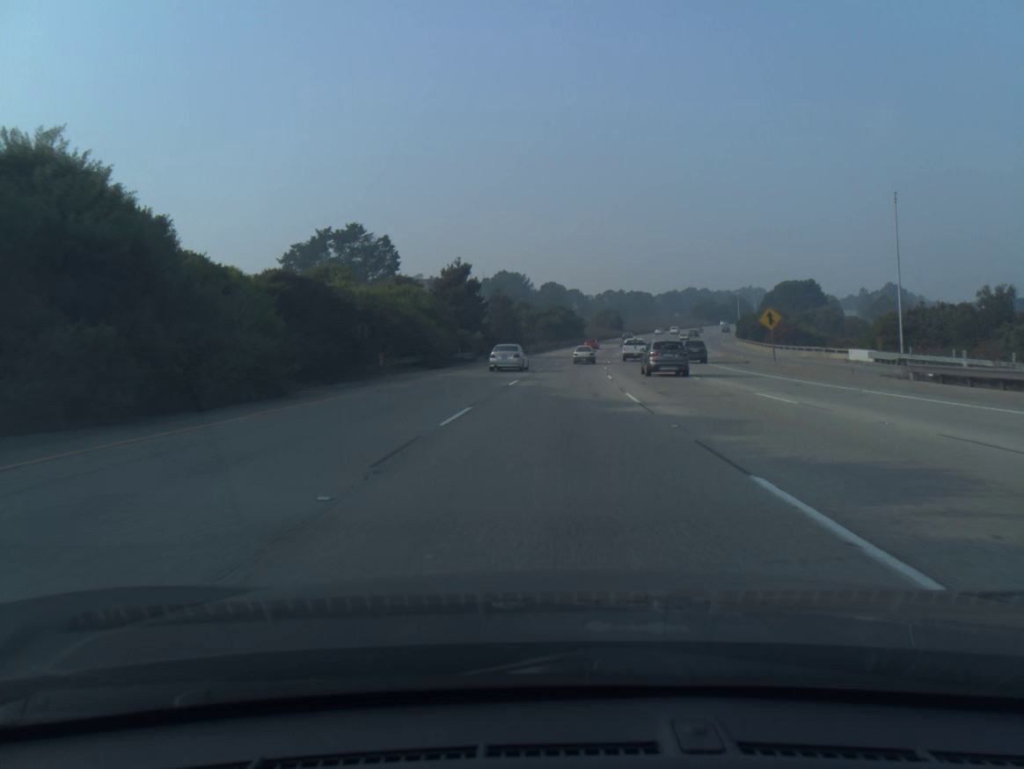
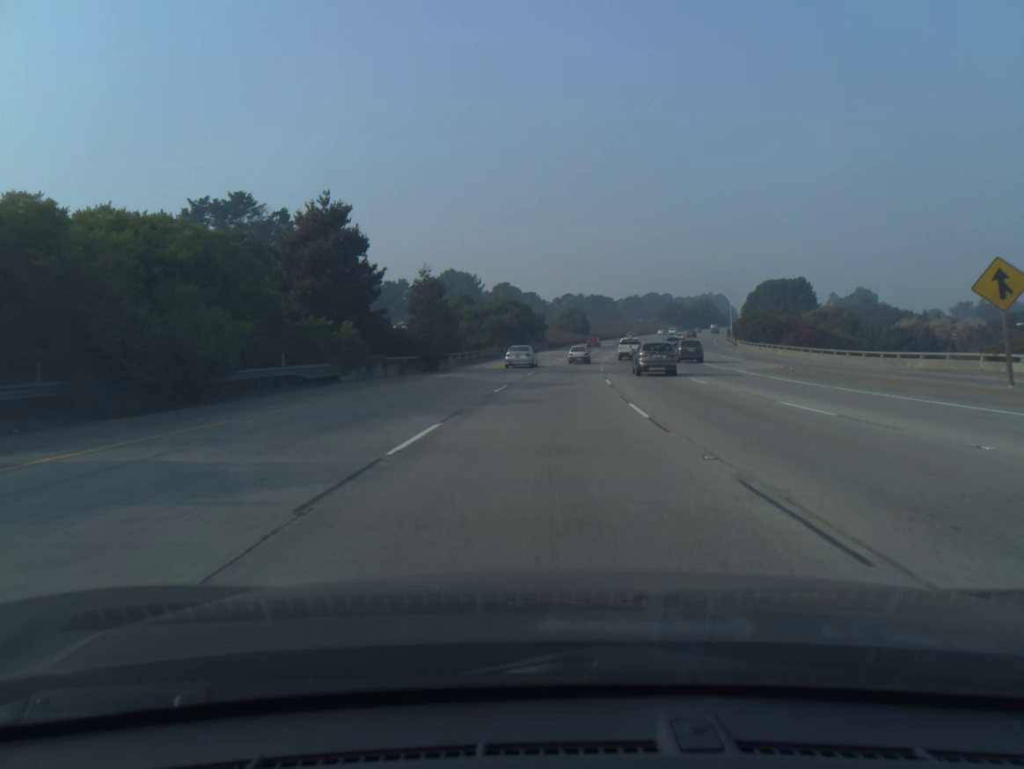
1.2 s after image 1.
(+0.9, +32.7) m; +3°
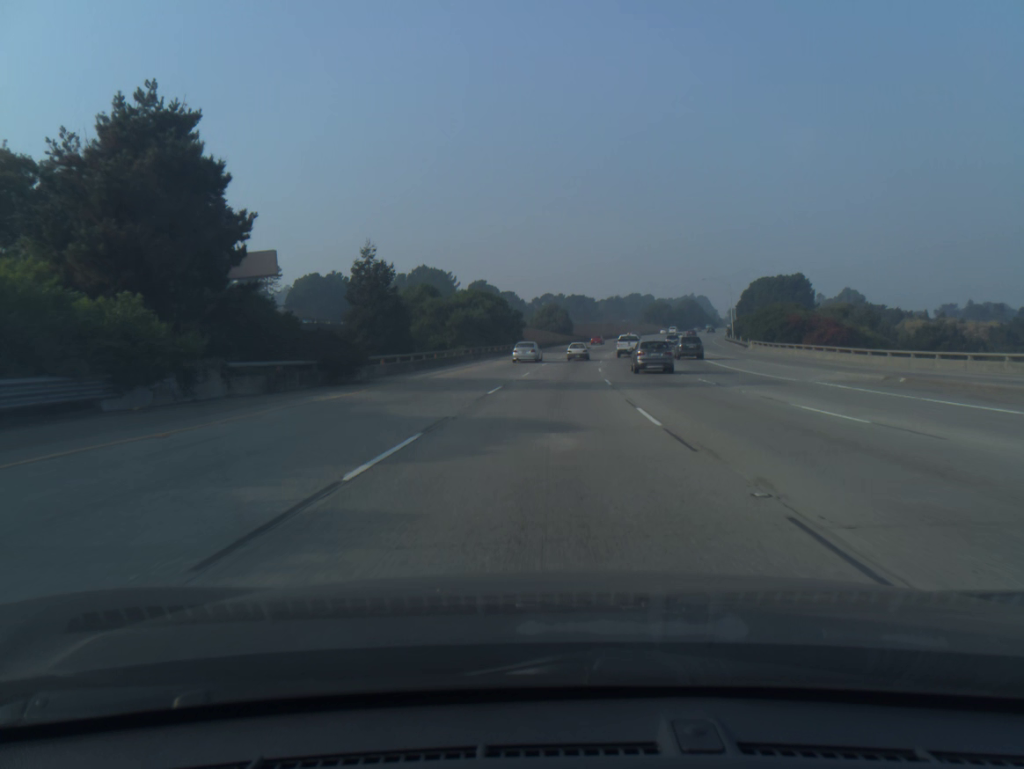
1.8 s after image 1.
(+0.2, +16.3) m; +1°
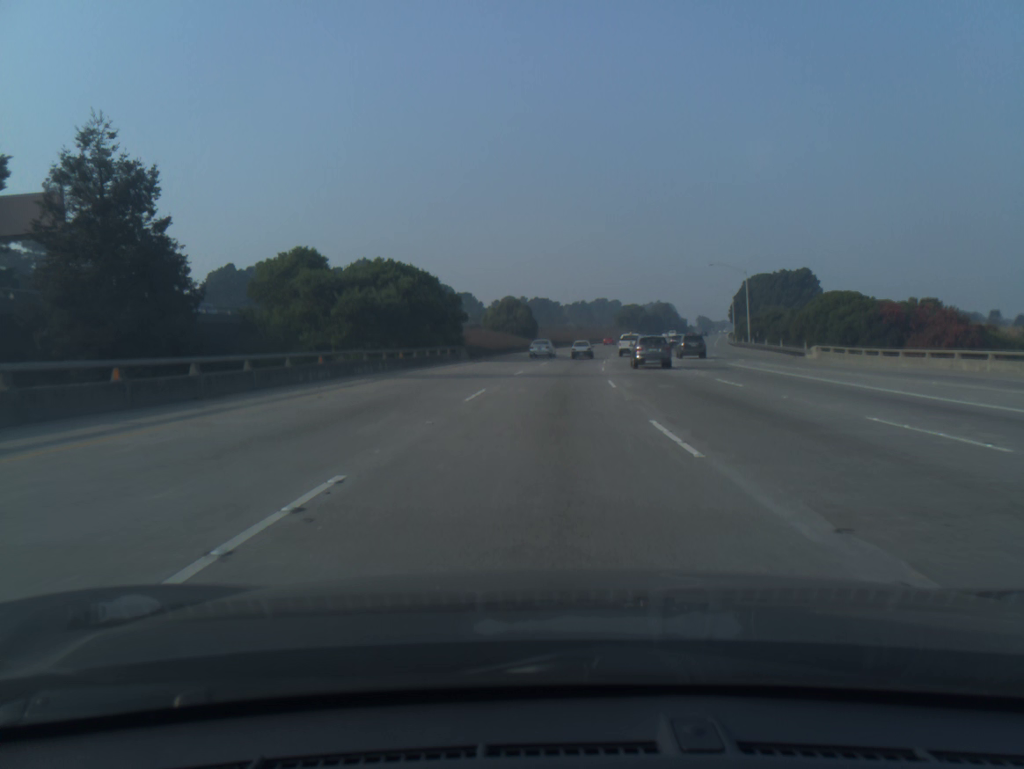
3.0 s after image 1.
(+0.8, +32.6) m; +3°
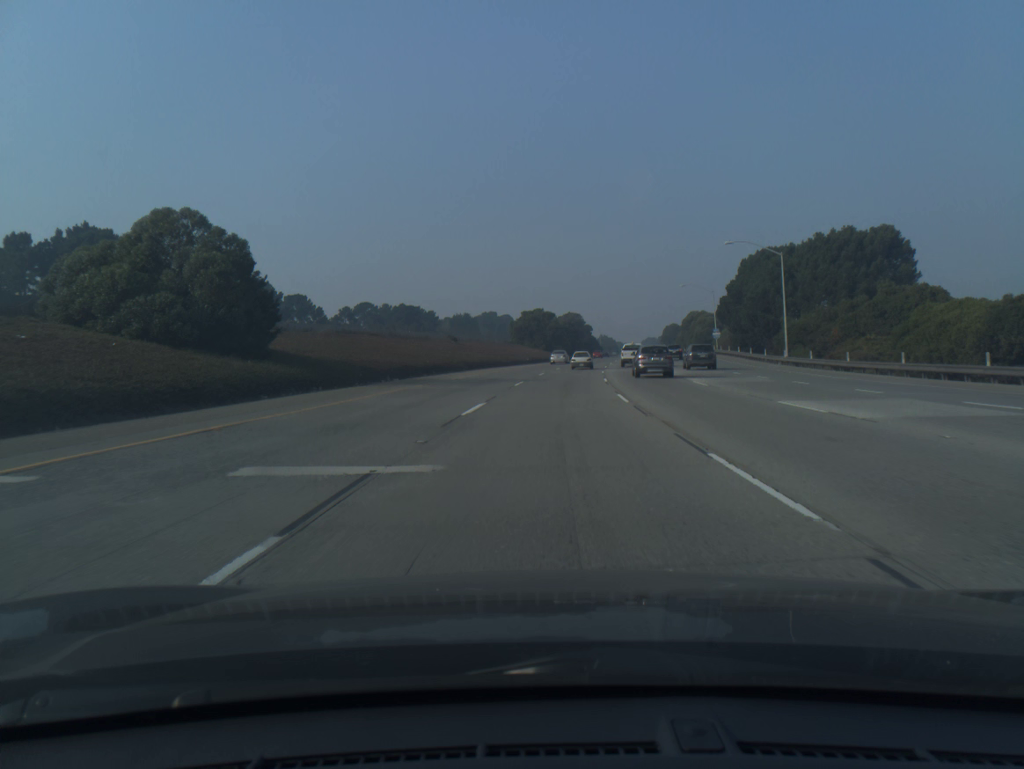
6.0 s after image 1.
(+5.5, +81.1) m; +8°
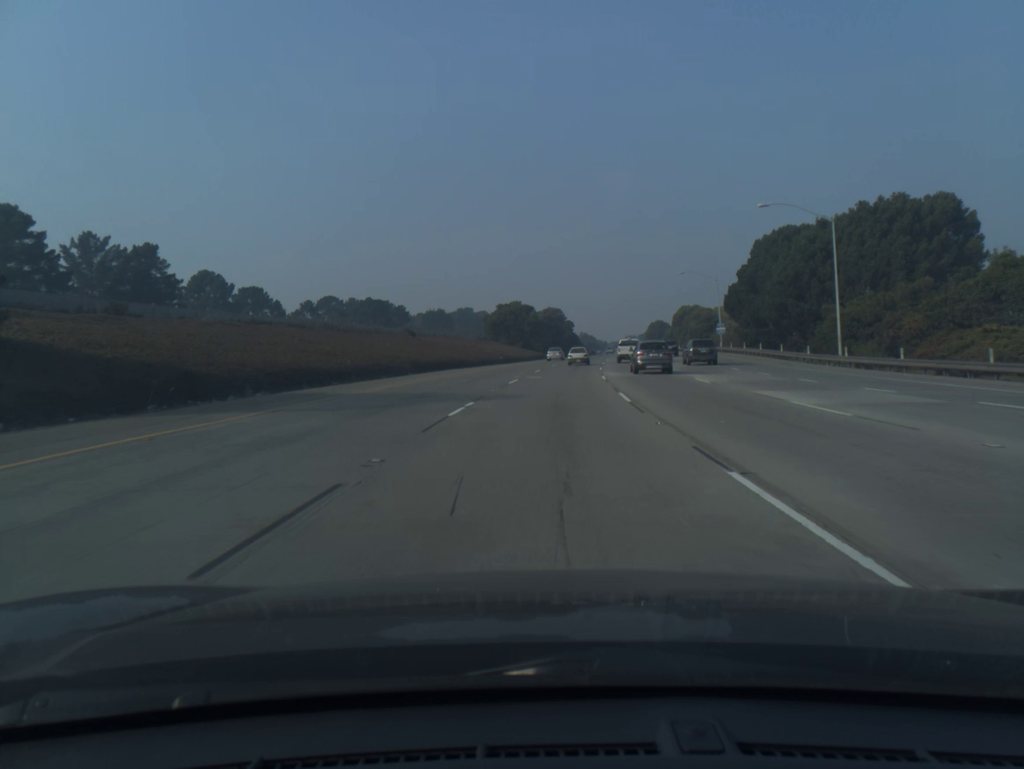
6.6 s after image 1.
(+0.2, +16.2) m; +2°
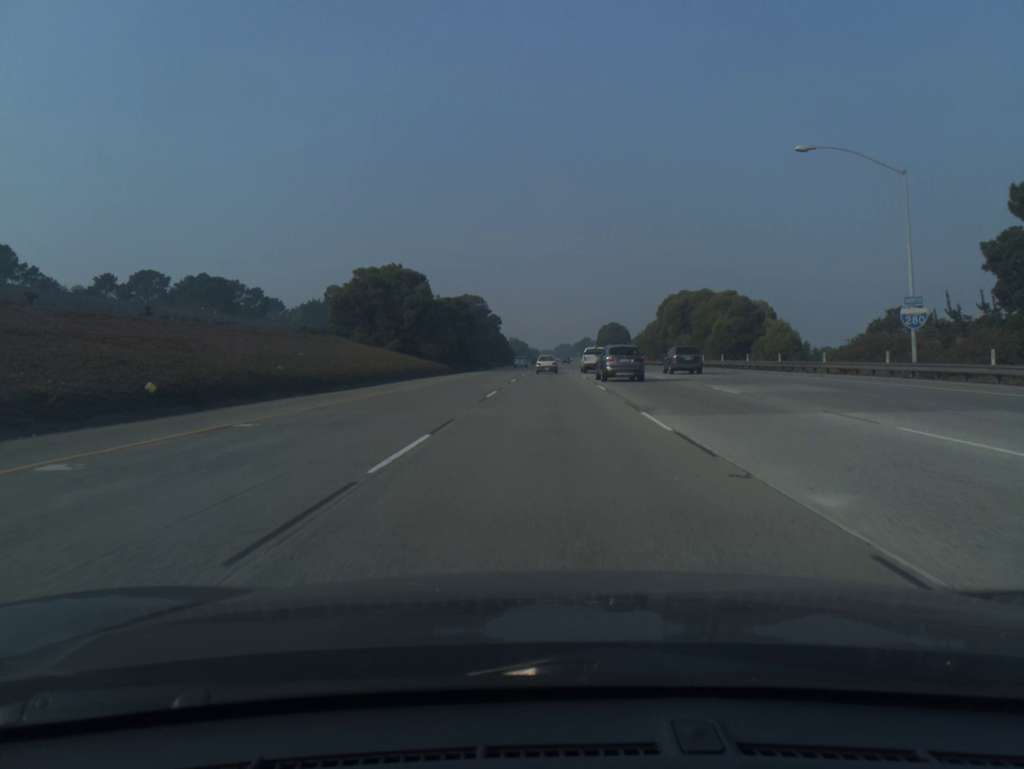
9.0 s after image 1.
(+3.0, +64.5) m; +5°
